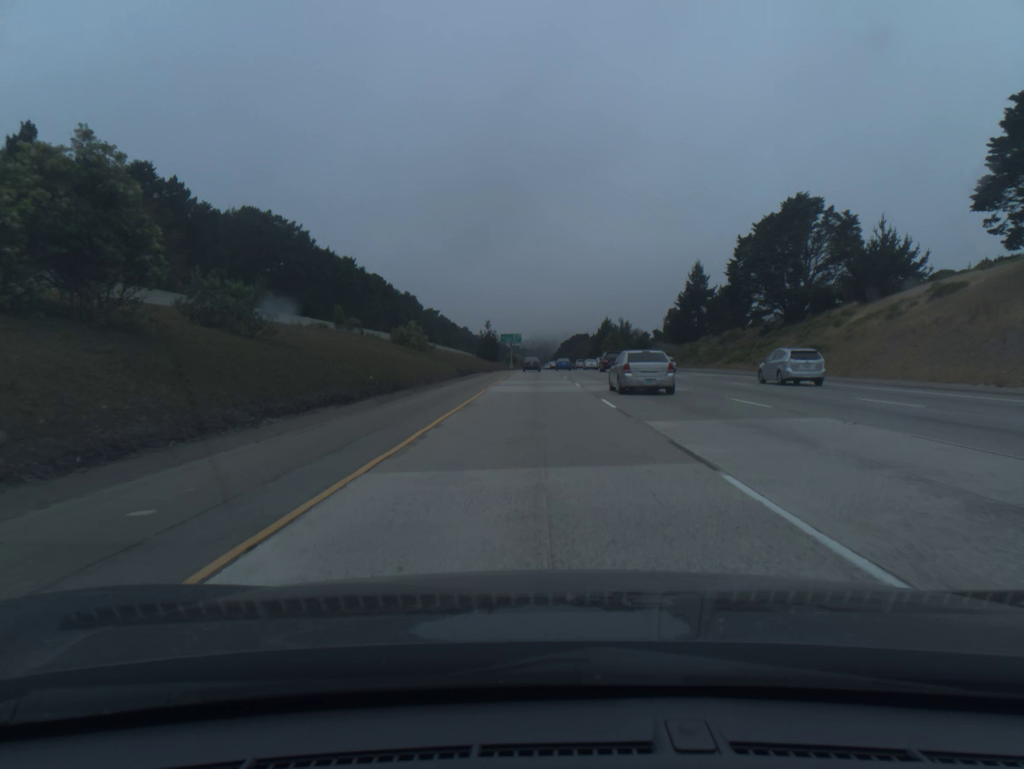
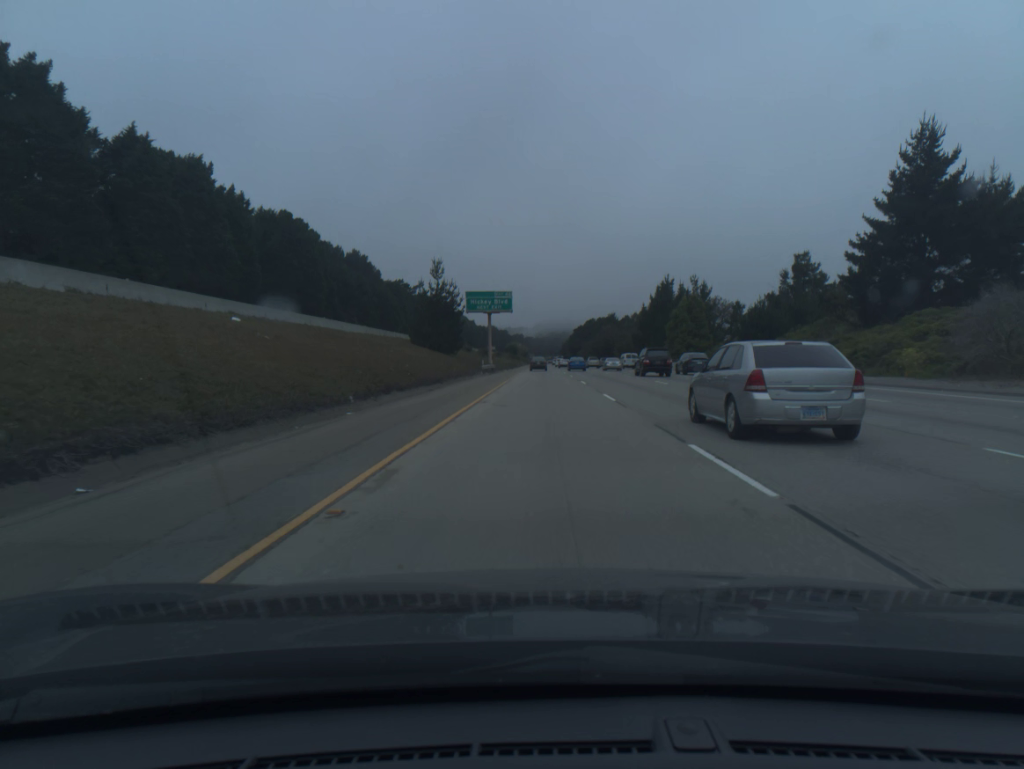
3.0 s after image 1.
(-0.2, +99.7) m; 0°
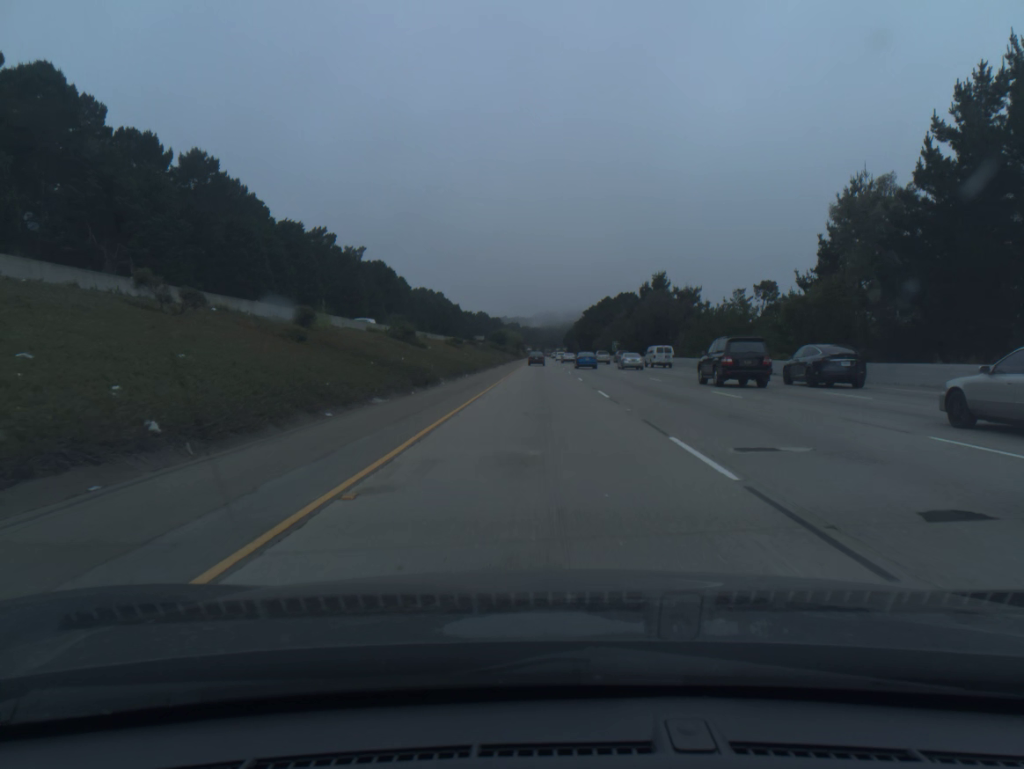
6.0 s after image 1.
(+0.6, +101.5) m; 0°
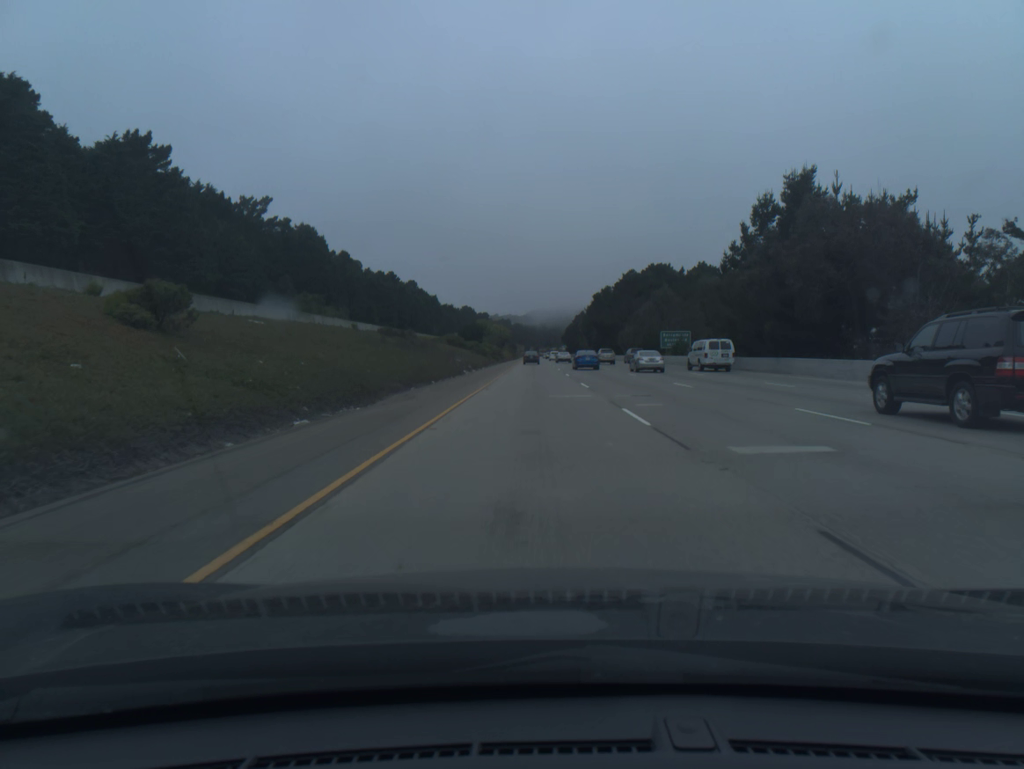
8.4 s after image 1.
(+0.3, +82.1) m; 0°
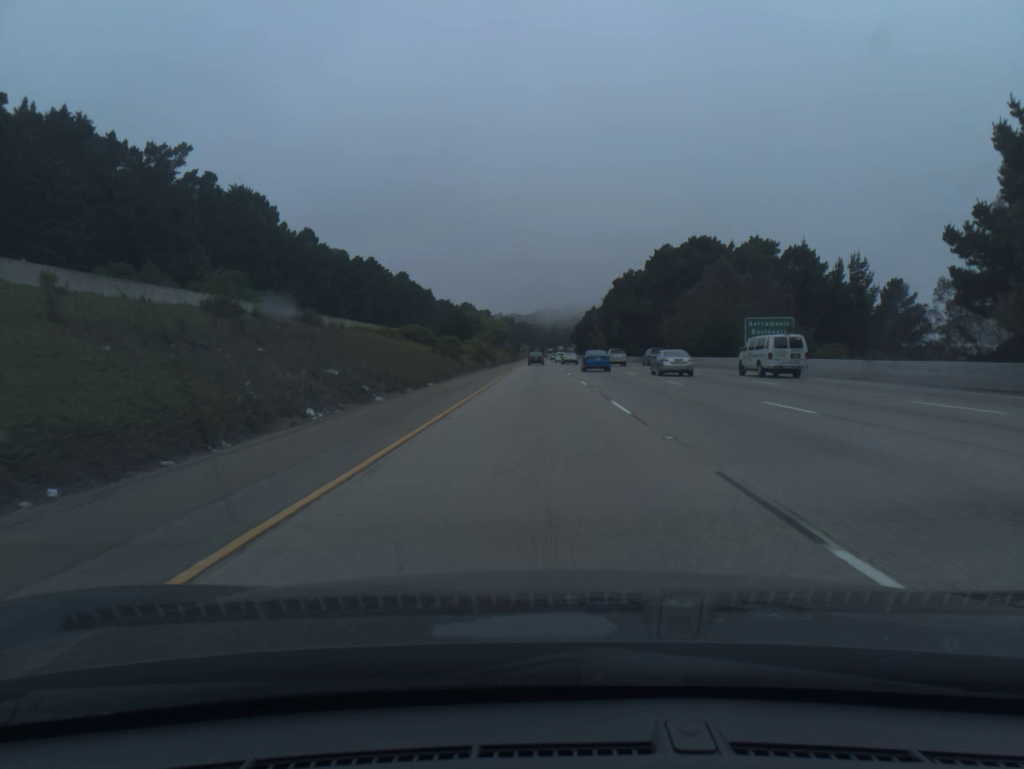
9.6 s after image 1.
(-0.1, +41.2) m; 0°
